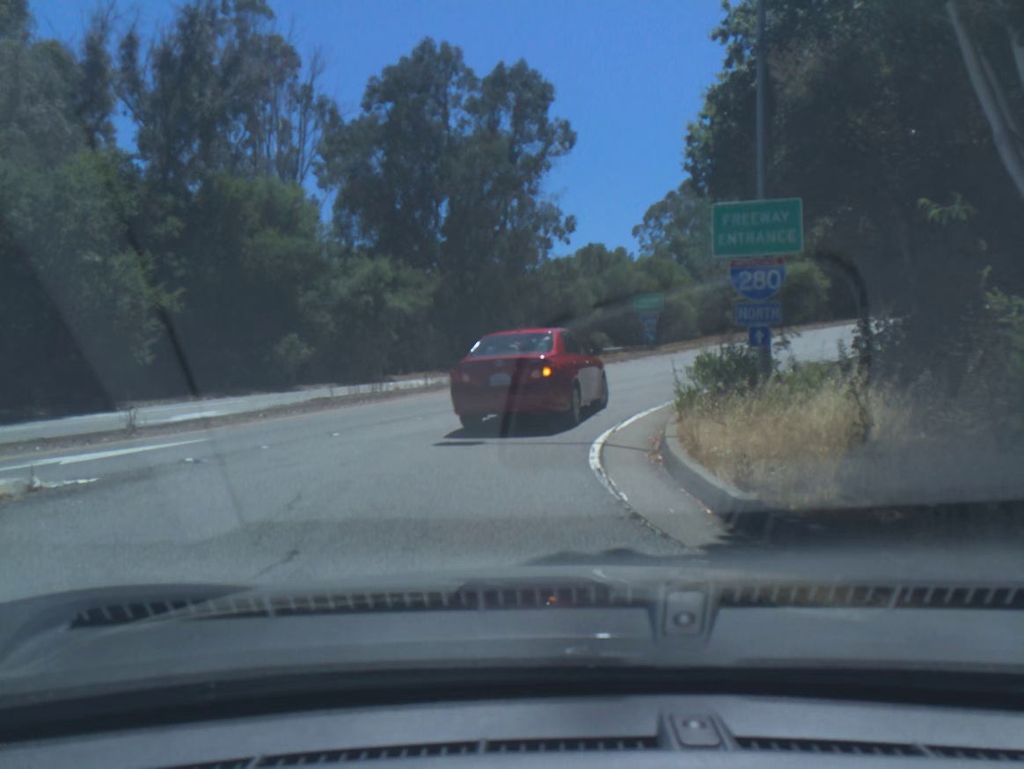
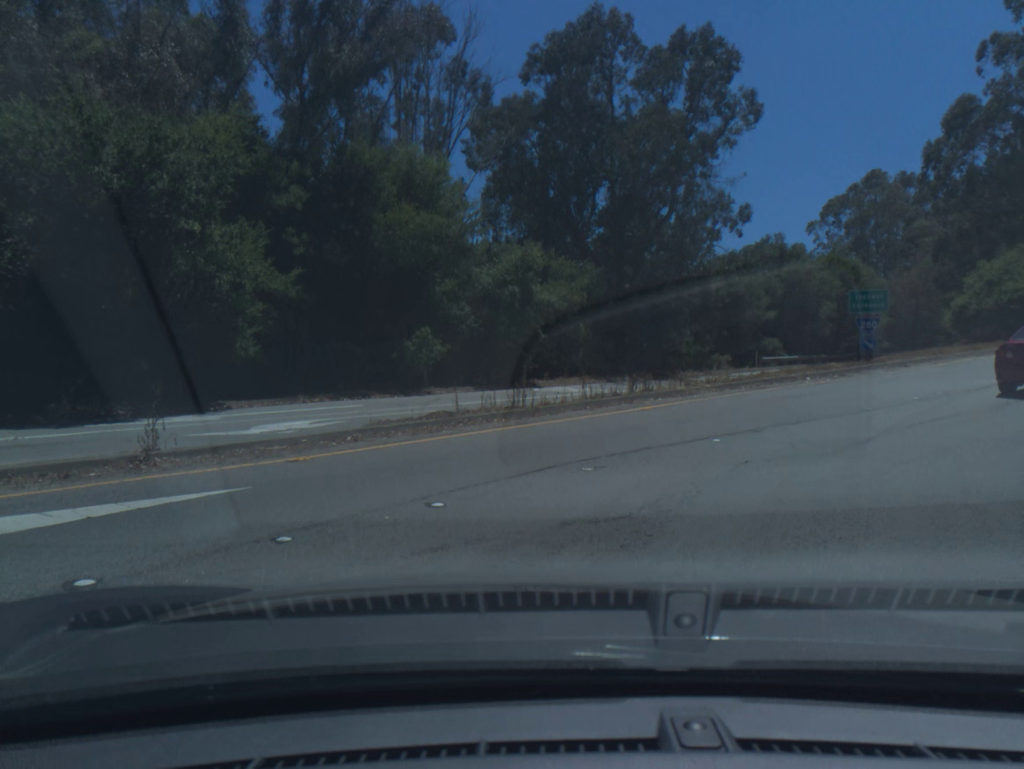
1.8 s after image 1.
(-0.2, +6.0) m; -1°
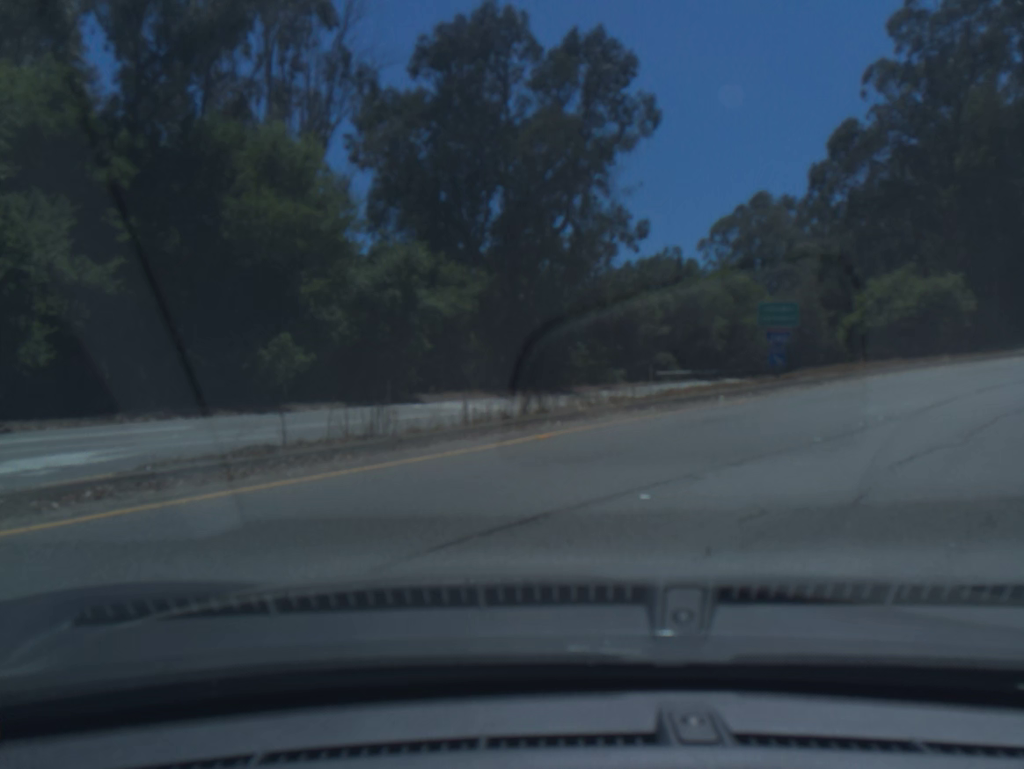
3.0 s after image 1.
(+0.3, +3.3) m; +13°
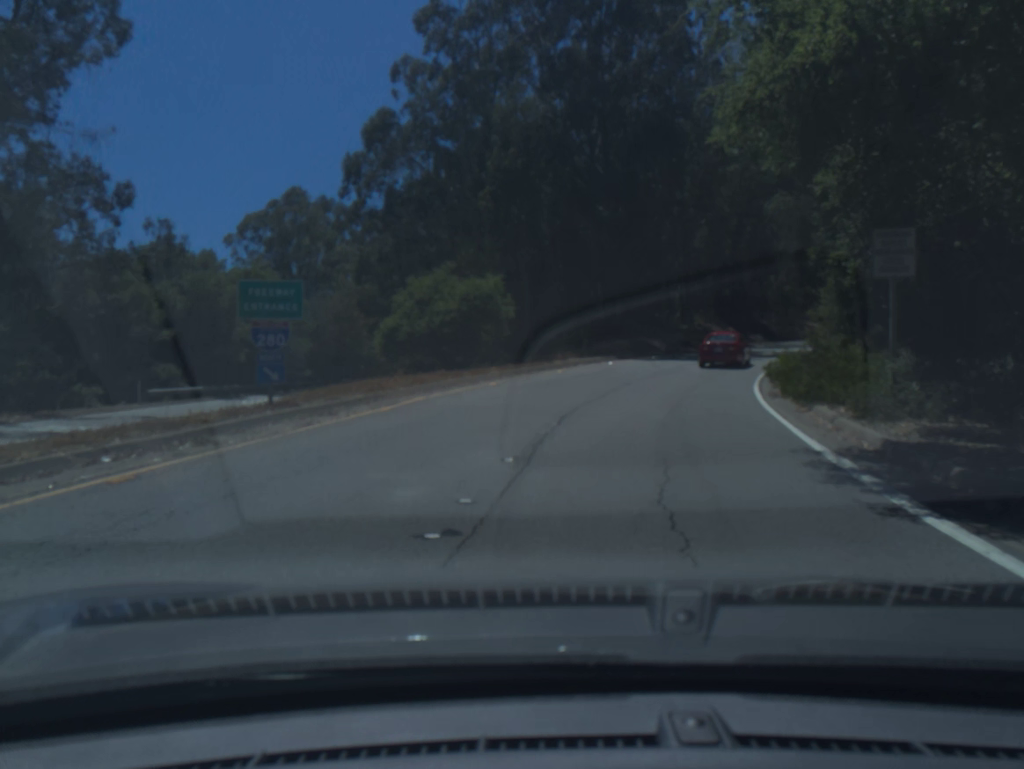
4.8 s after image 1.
(+2.9, +9.0) m; +31°
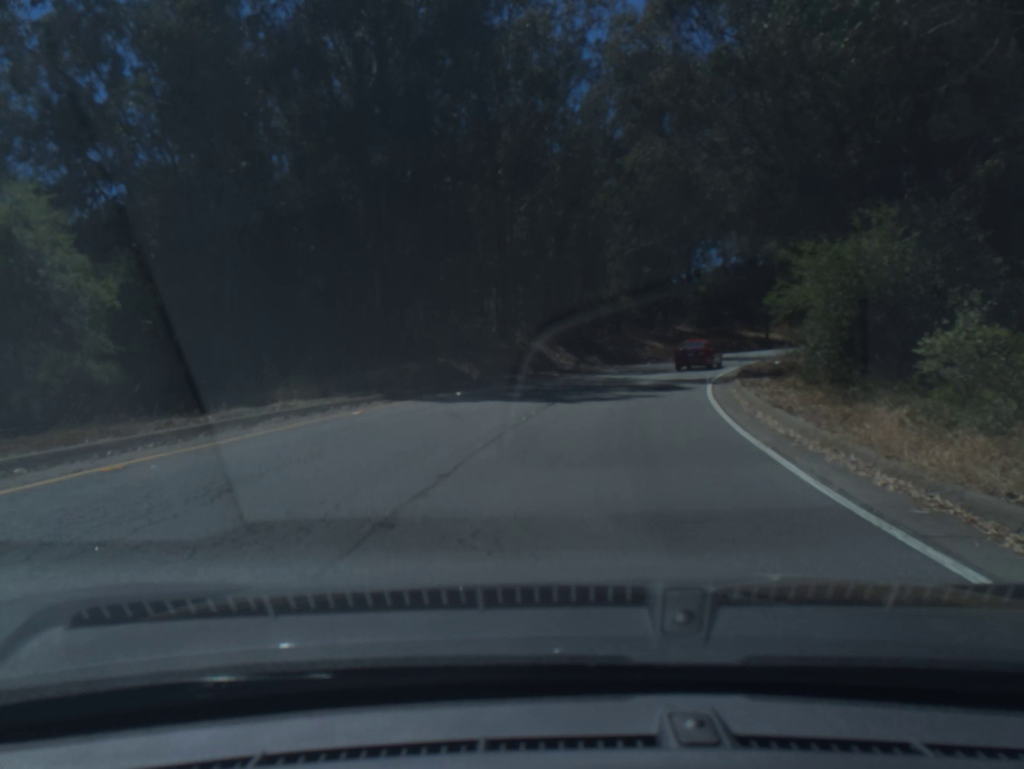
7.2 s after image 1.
(+1.9, +19.7) m; +11°
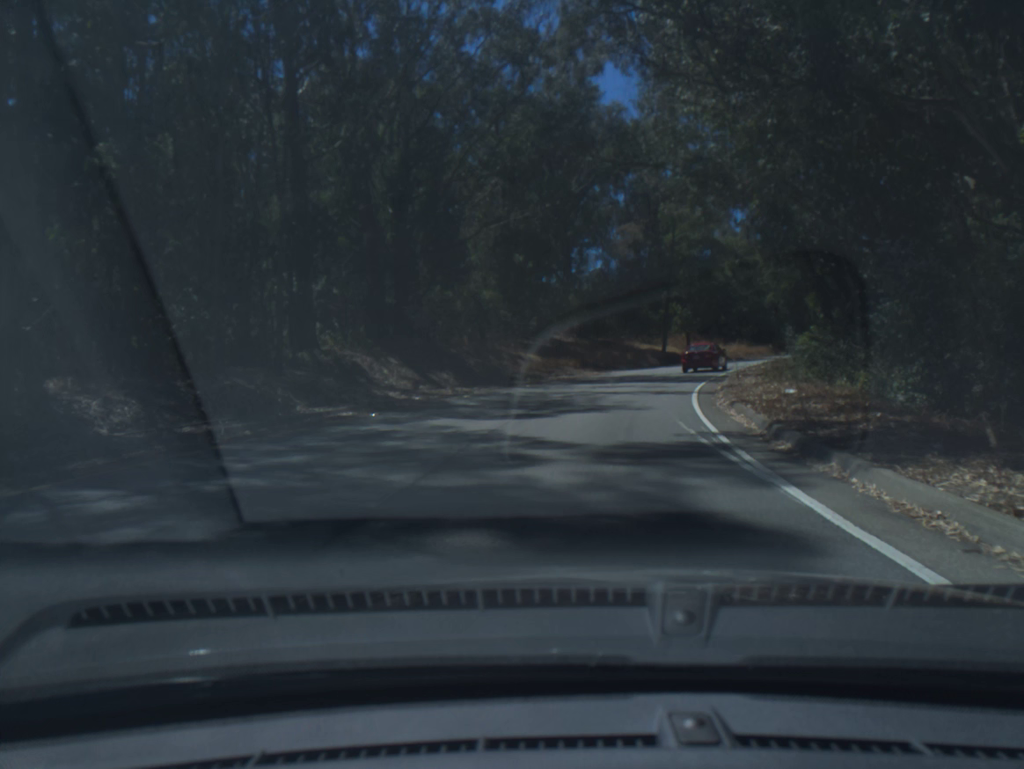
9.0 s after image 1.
(+1.6, +18.6) m; +9°
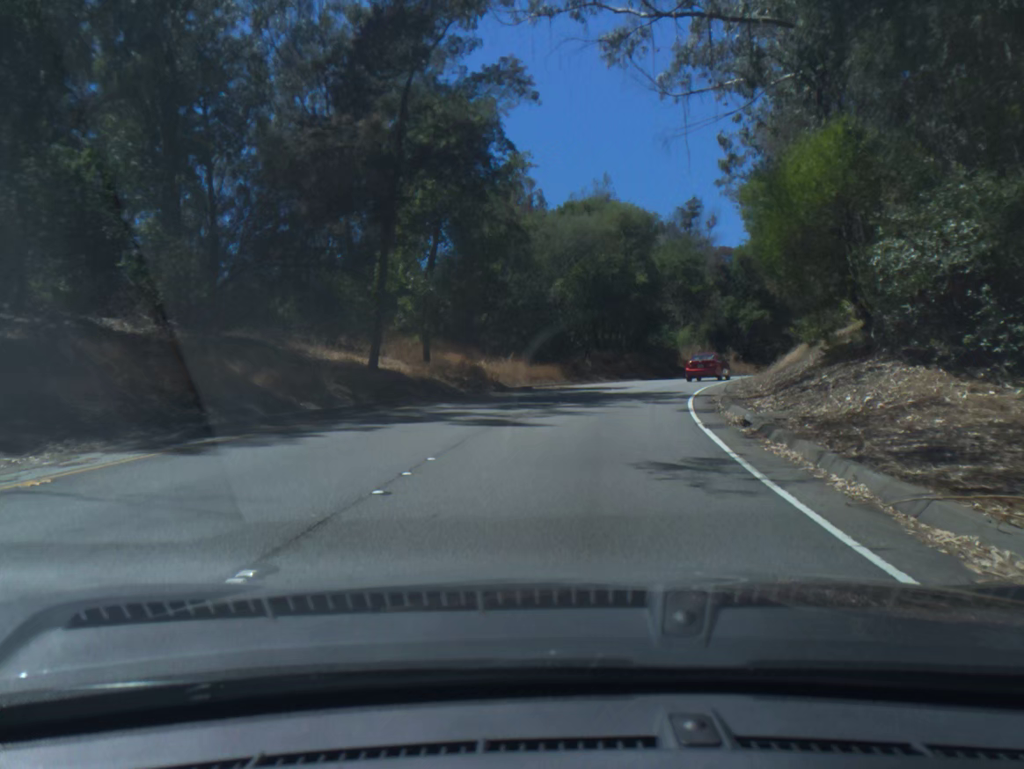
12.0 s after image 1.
(+6.0, +36.4) m; +19°
